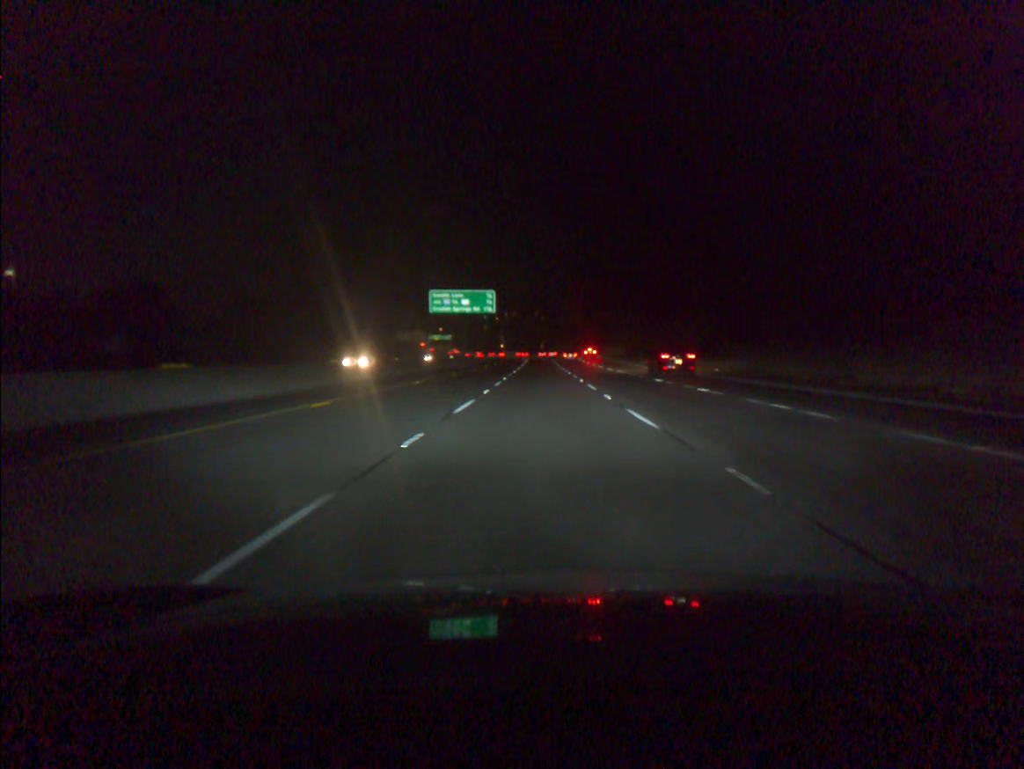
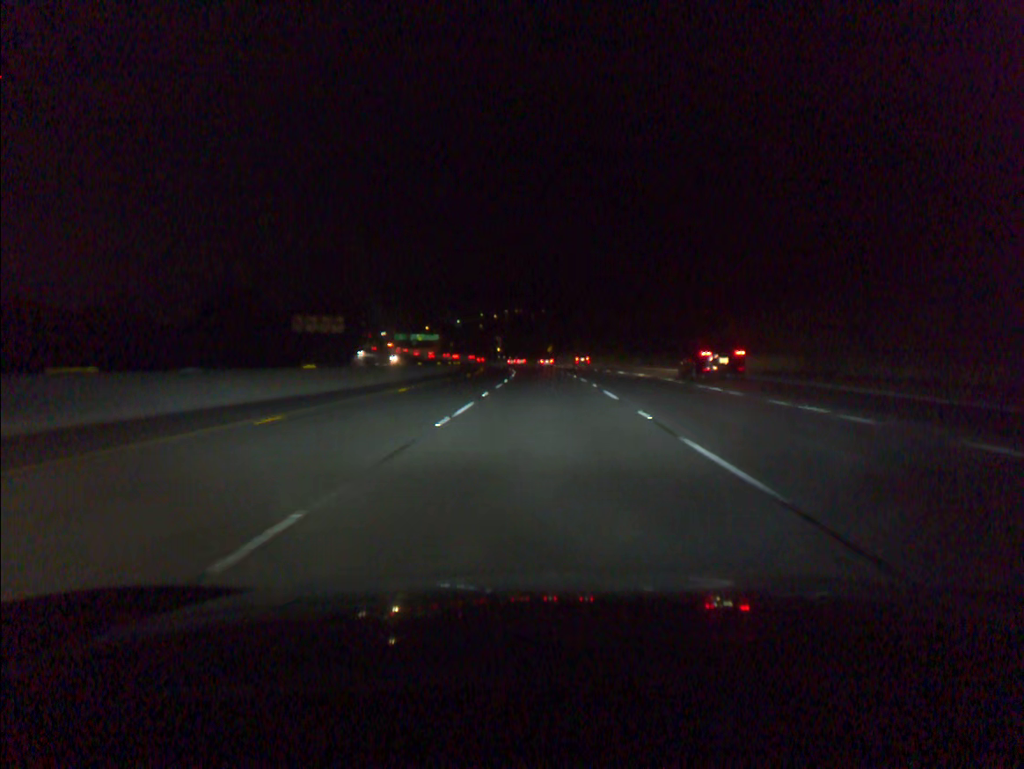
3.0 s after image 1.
(-0.2, +91.5) m; -1°
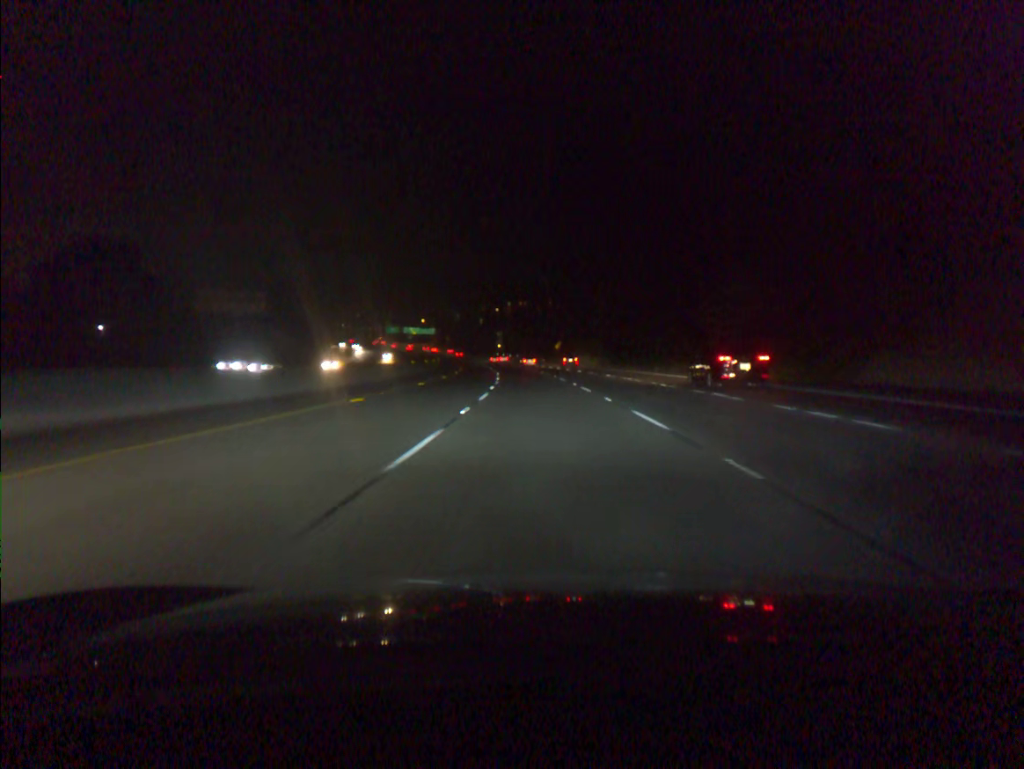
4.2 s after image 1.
(-0.1, +36.7) m; 0°
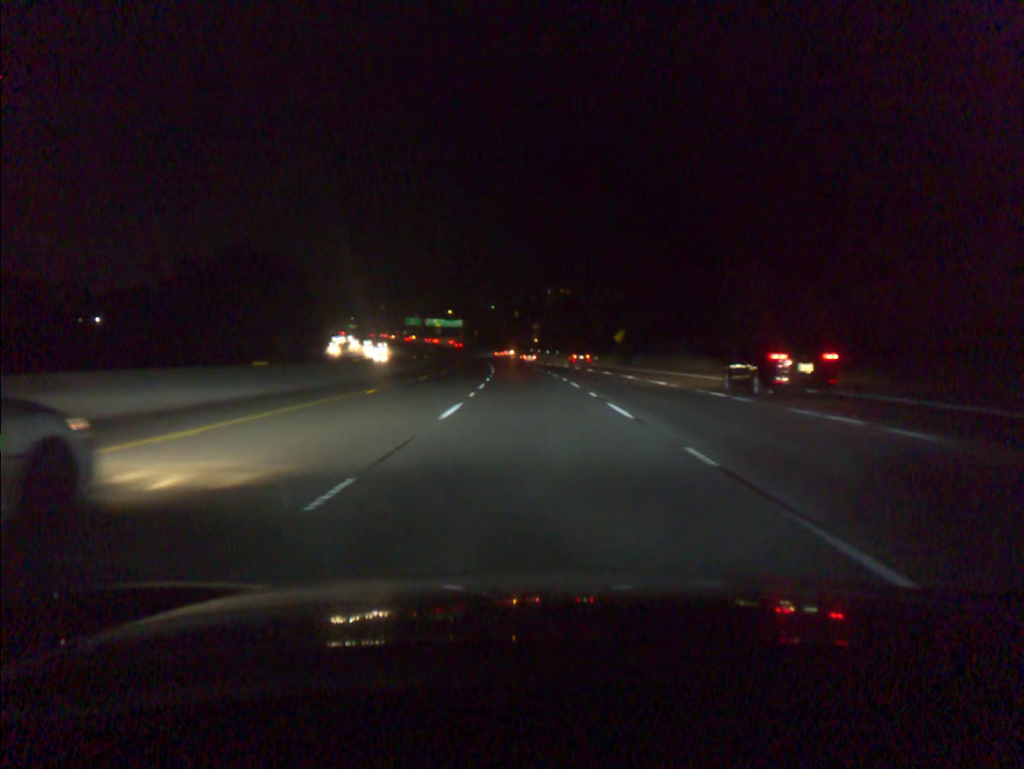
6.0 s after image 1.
(-1.1, +54.9) m; -3°
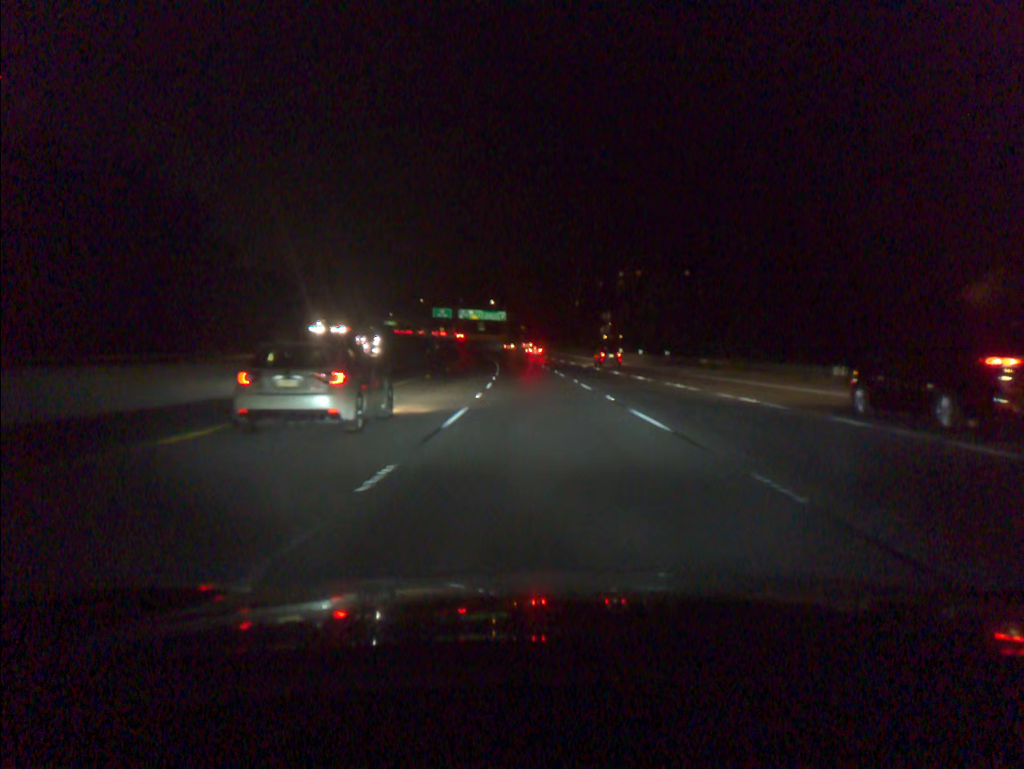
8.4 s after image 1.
(-3.0, +73.4) m; -4°
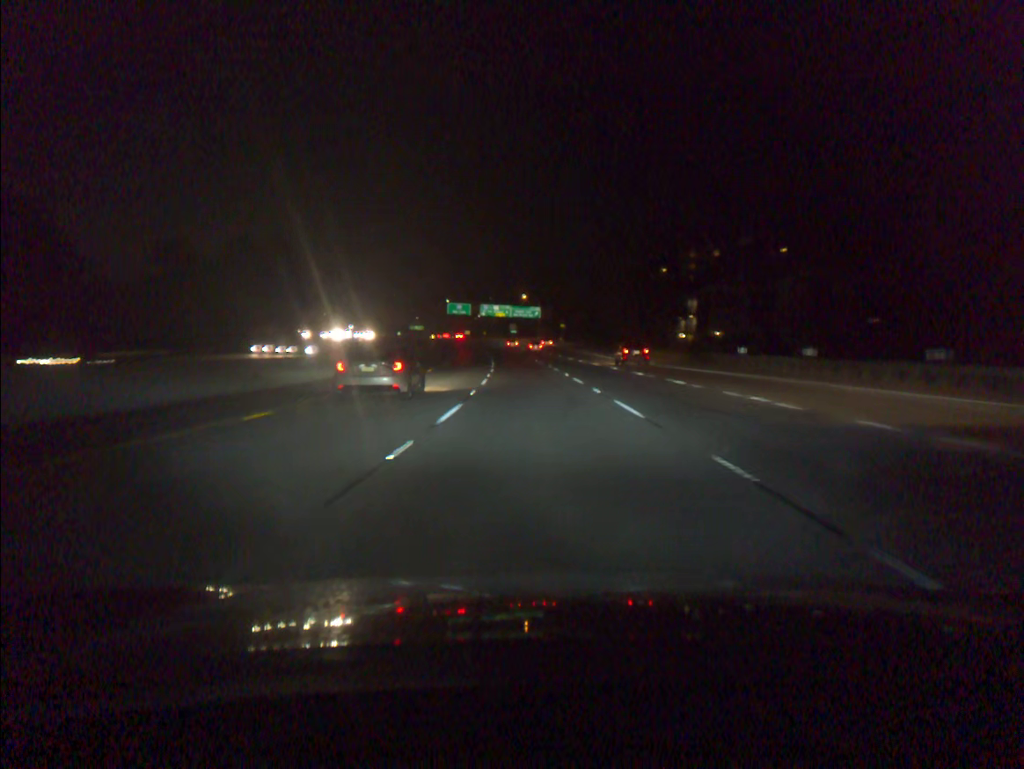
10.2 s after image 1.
(-1.3, +55.0) m; -3°
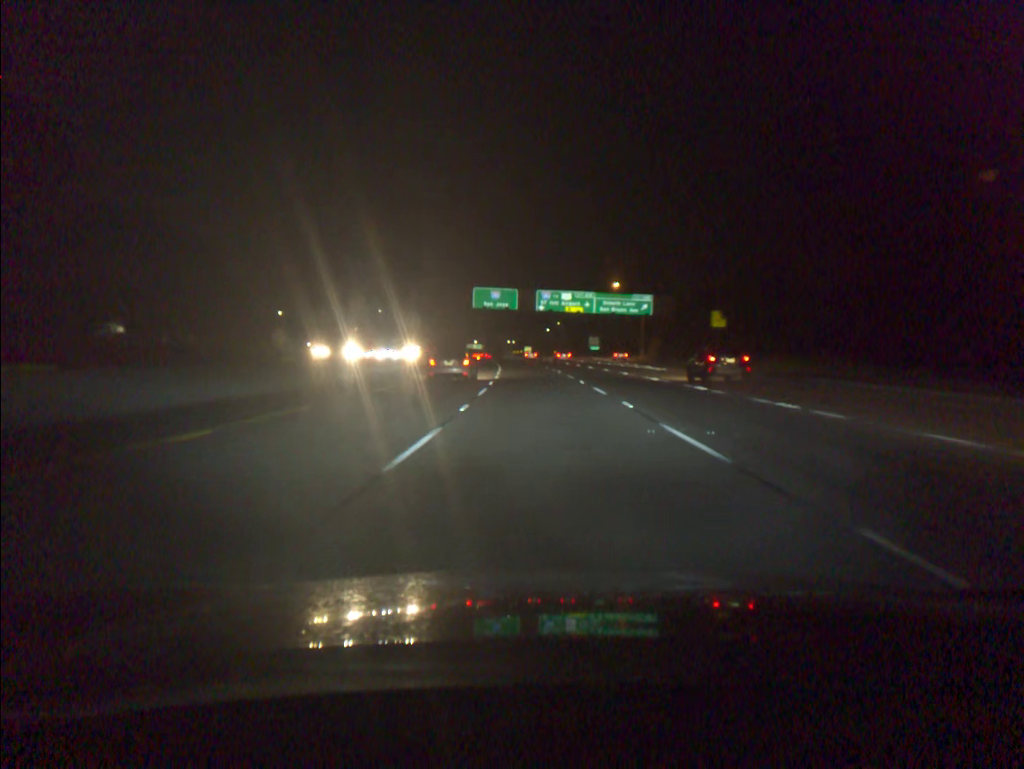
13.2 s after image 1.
(-4.5, +91.0) m; -6°
